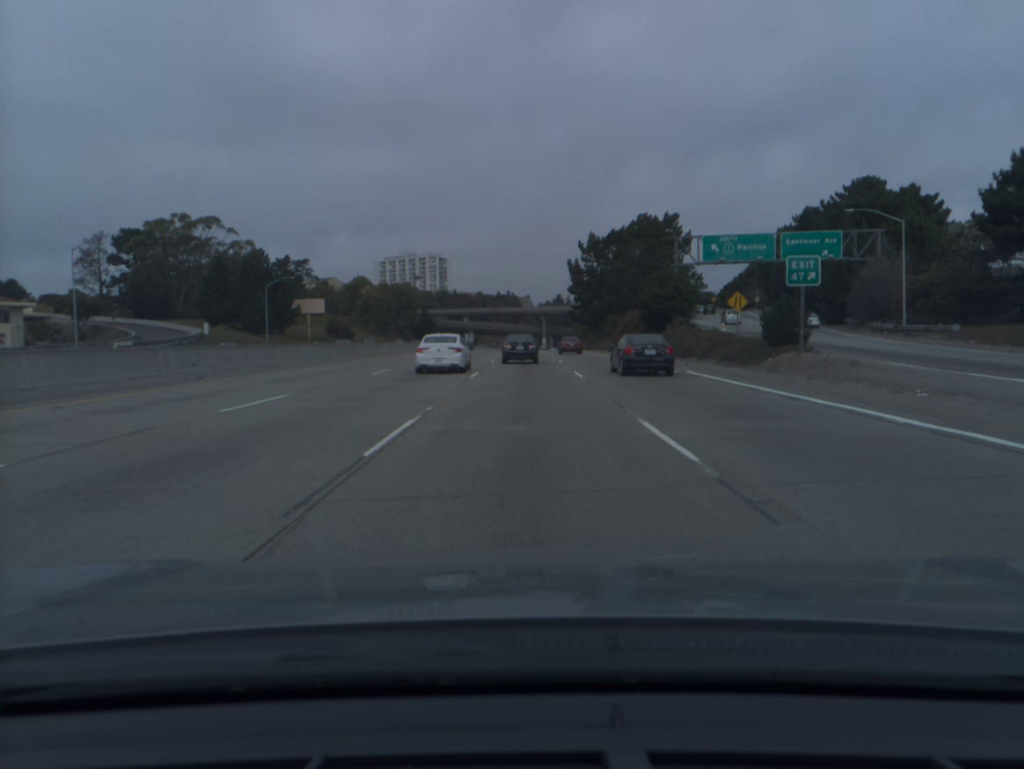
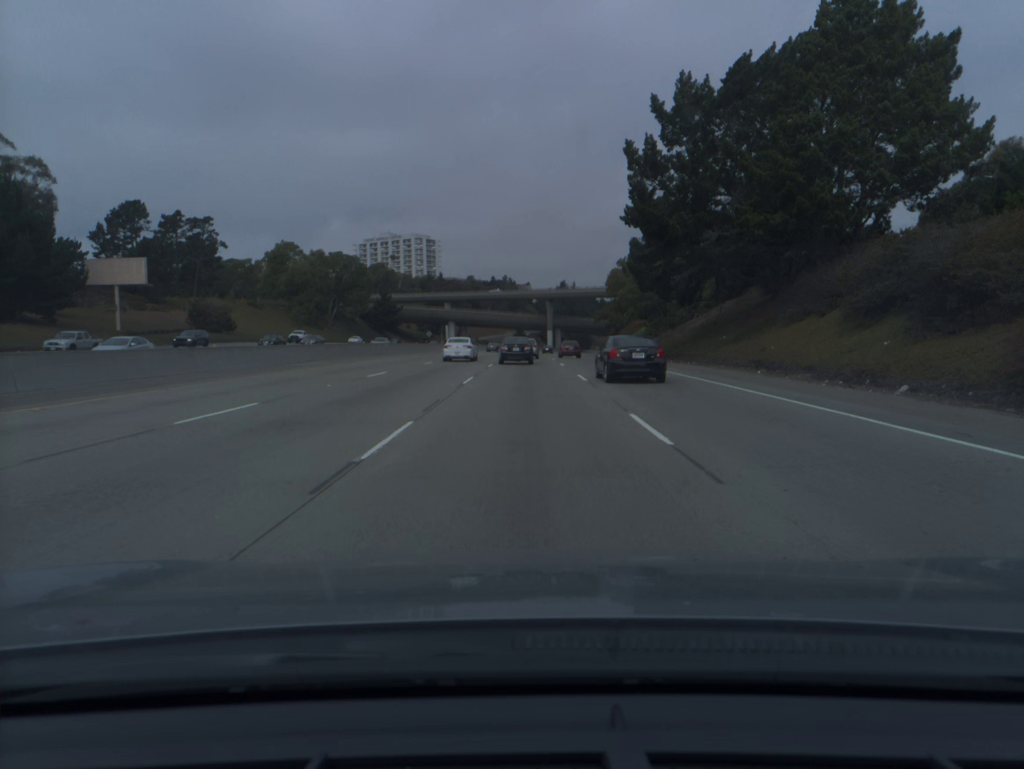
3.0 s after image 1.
(-0.1, +74.3) m; 0°
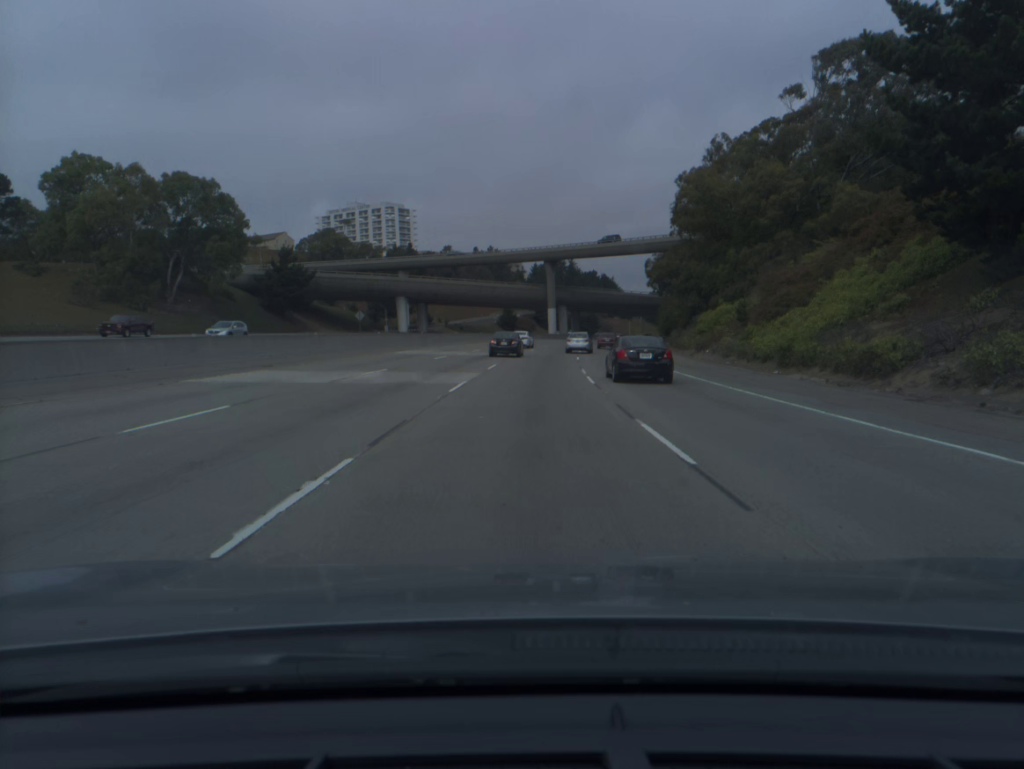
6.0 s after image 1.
(+0.2, +74.3) m; +1°
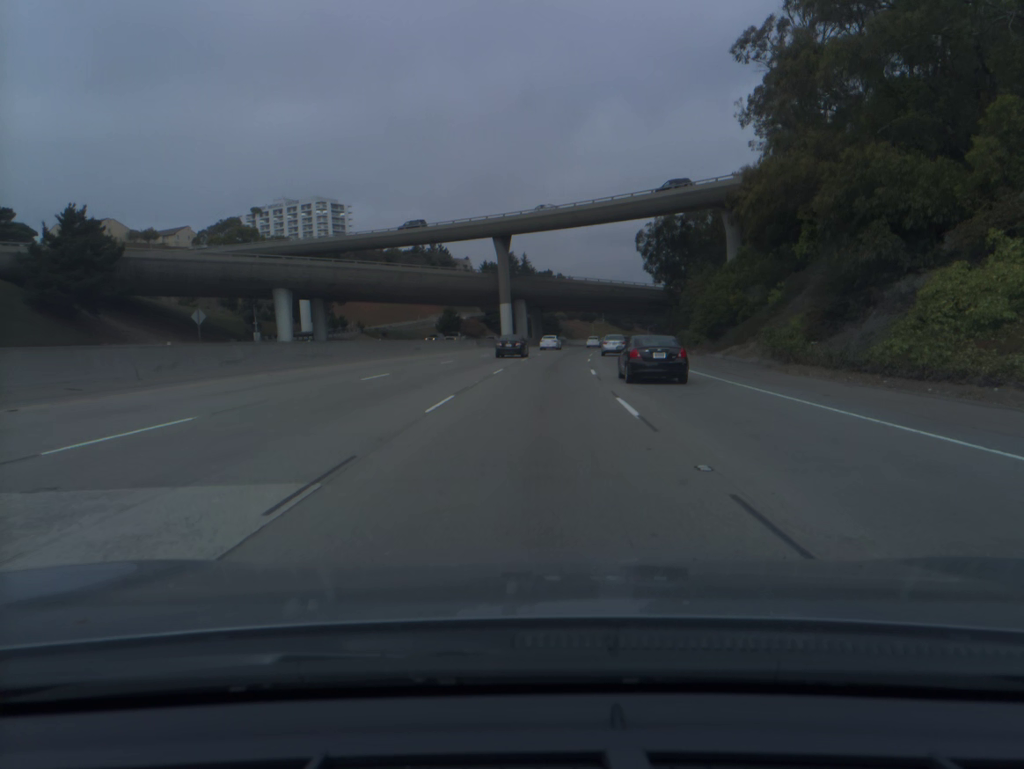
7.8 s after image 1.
(+1.1, +45.0) m; +3°
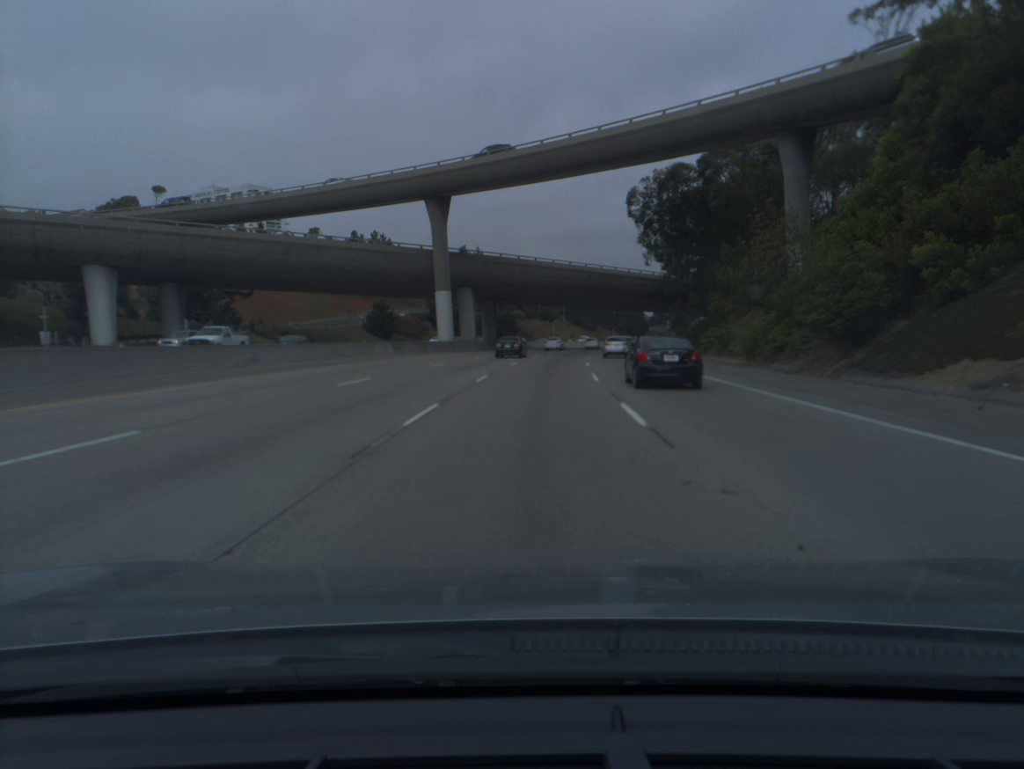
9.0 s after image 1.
(+0.8, +30.7) m; +3°
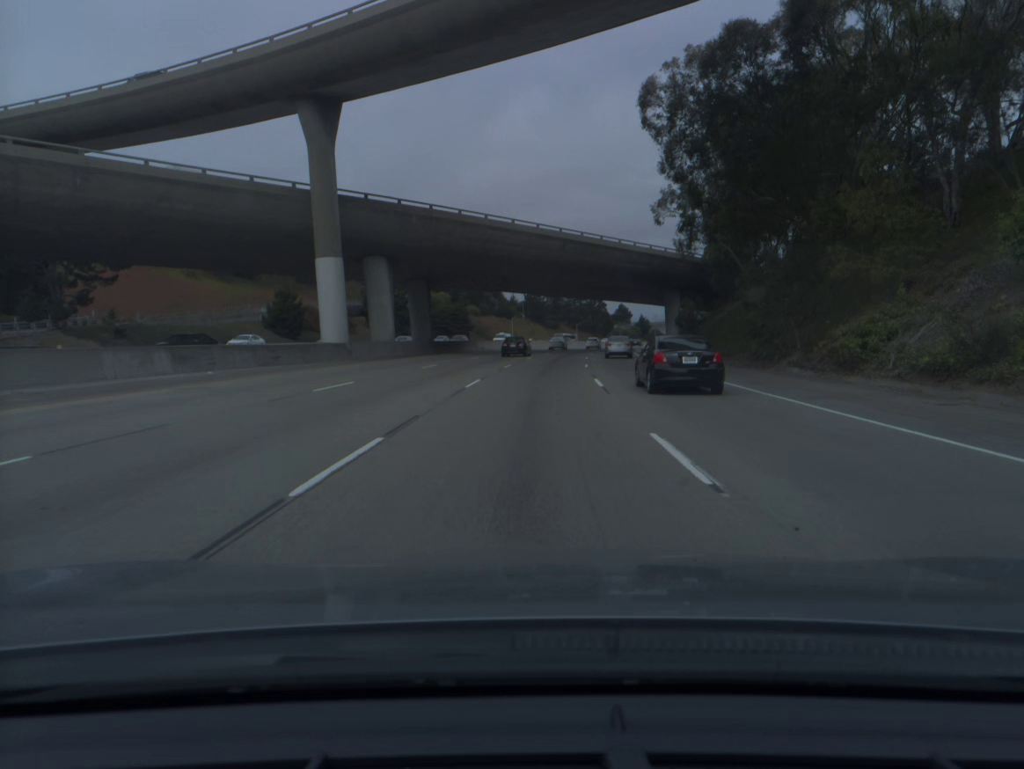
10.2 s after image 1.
(+0.8, +31.5) m; +3°
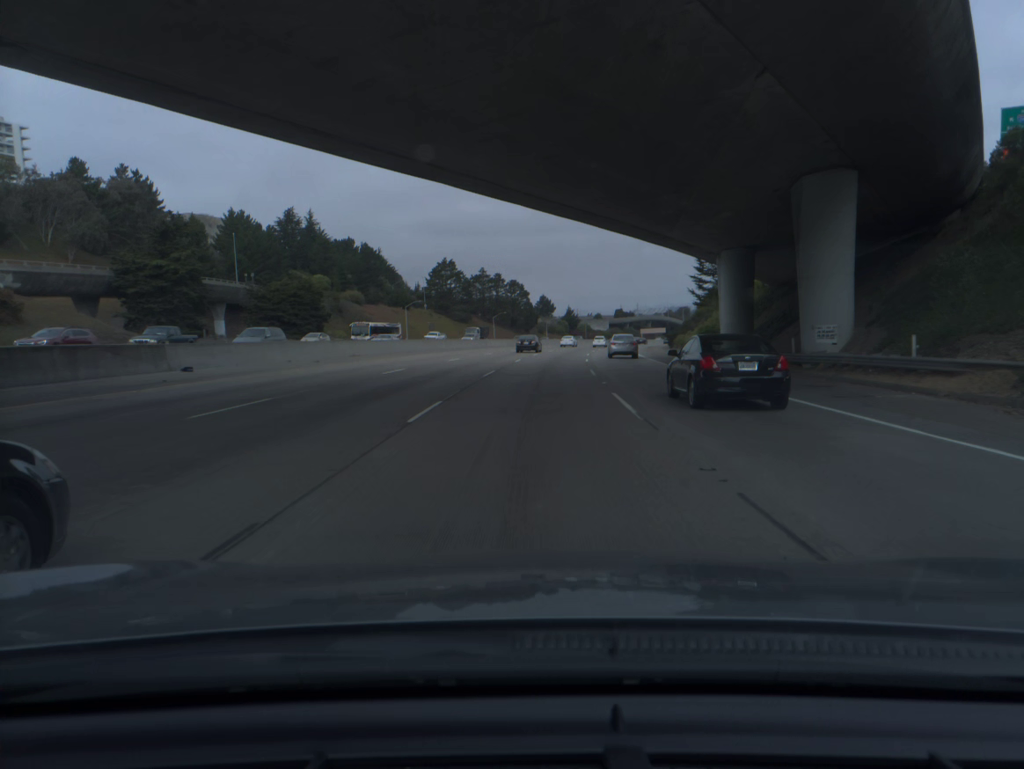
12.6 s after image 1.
(+3.4, +64.8) m; +6°
